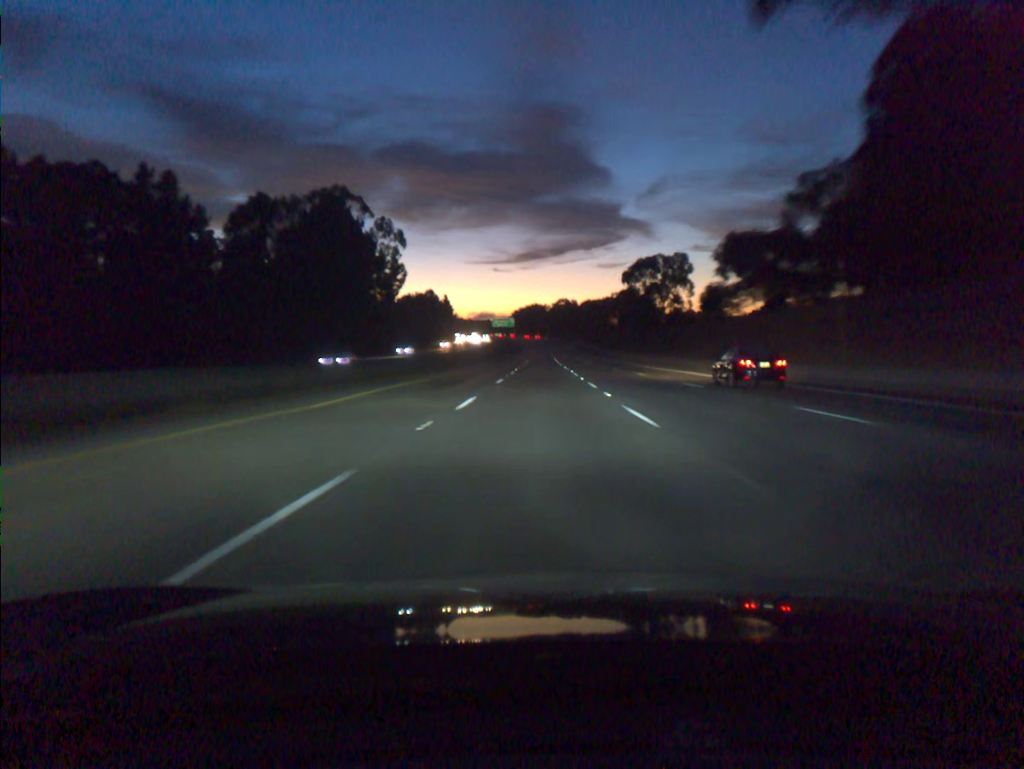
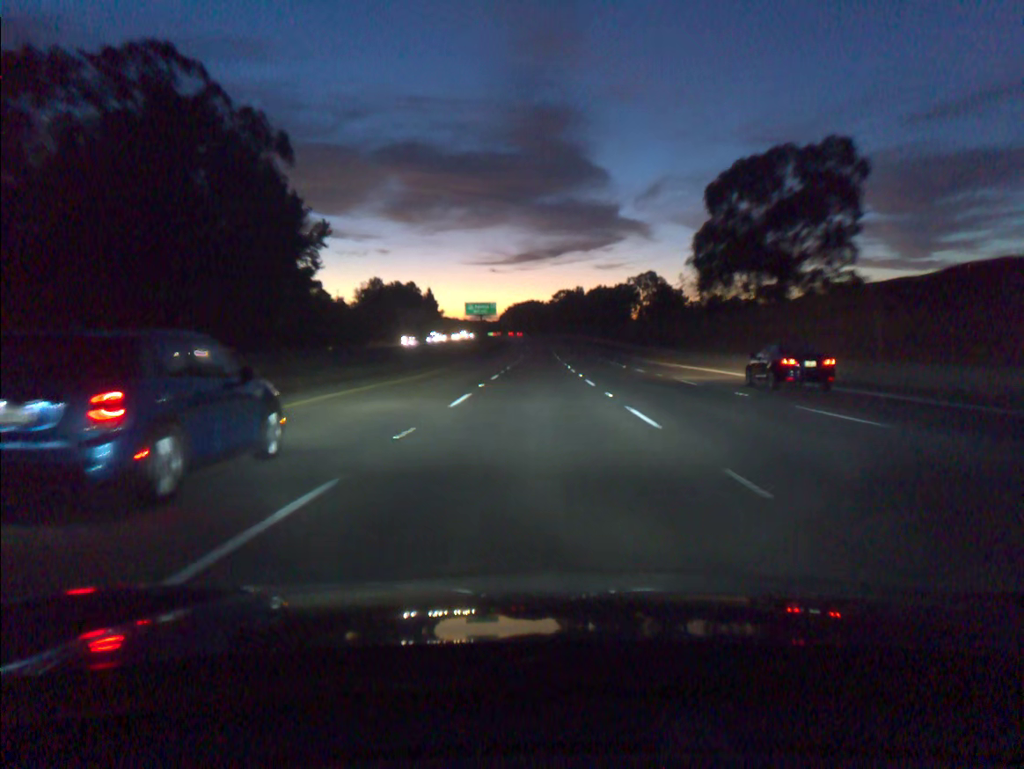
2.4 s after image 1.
(+0.1, +73.5) m; 0°
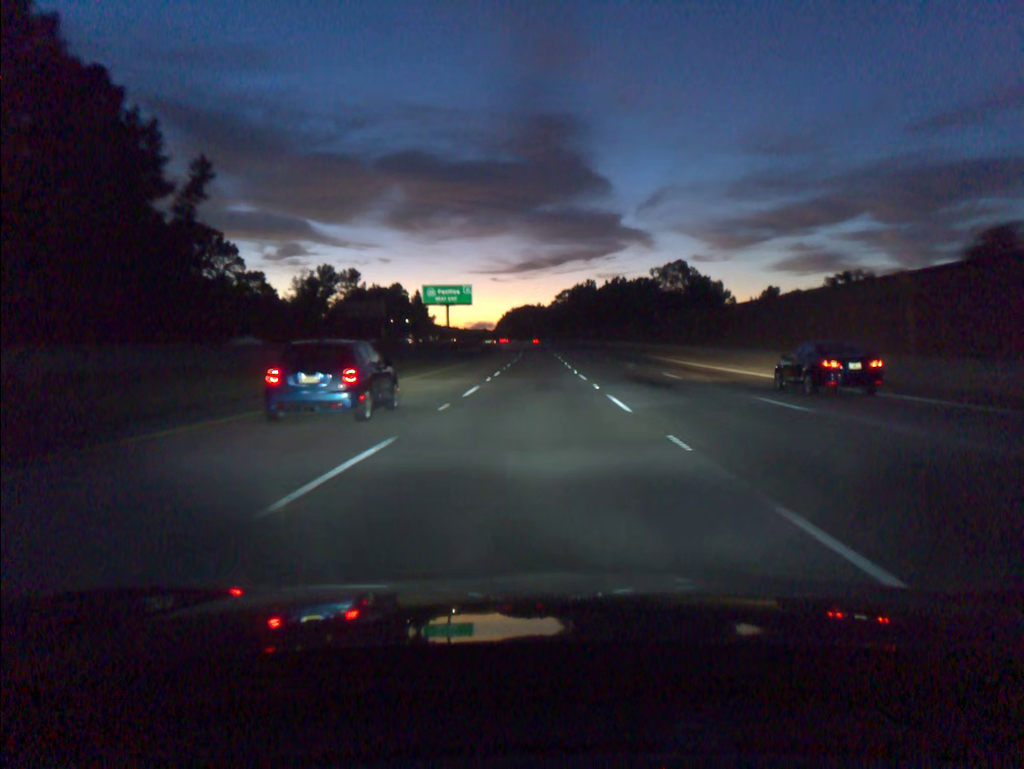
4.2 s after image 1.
(0.0, +55.0) m; 0°
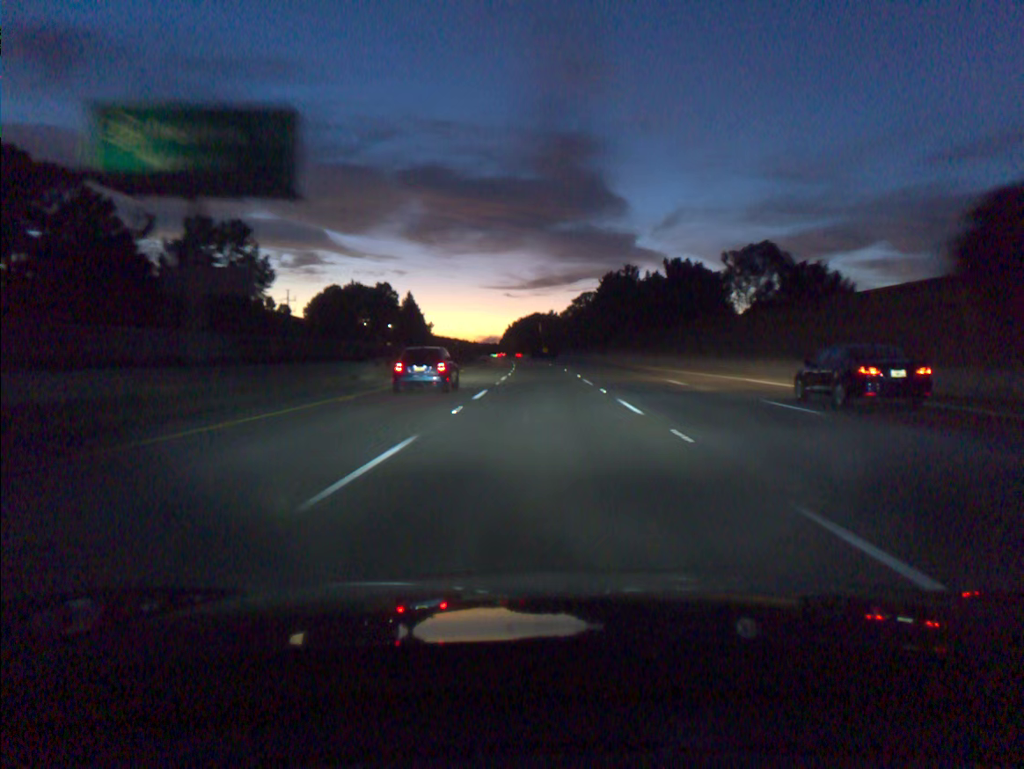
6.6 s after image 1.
(-0.4, +72.9) m; -1°
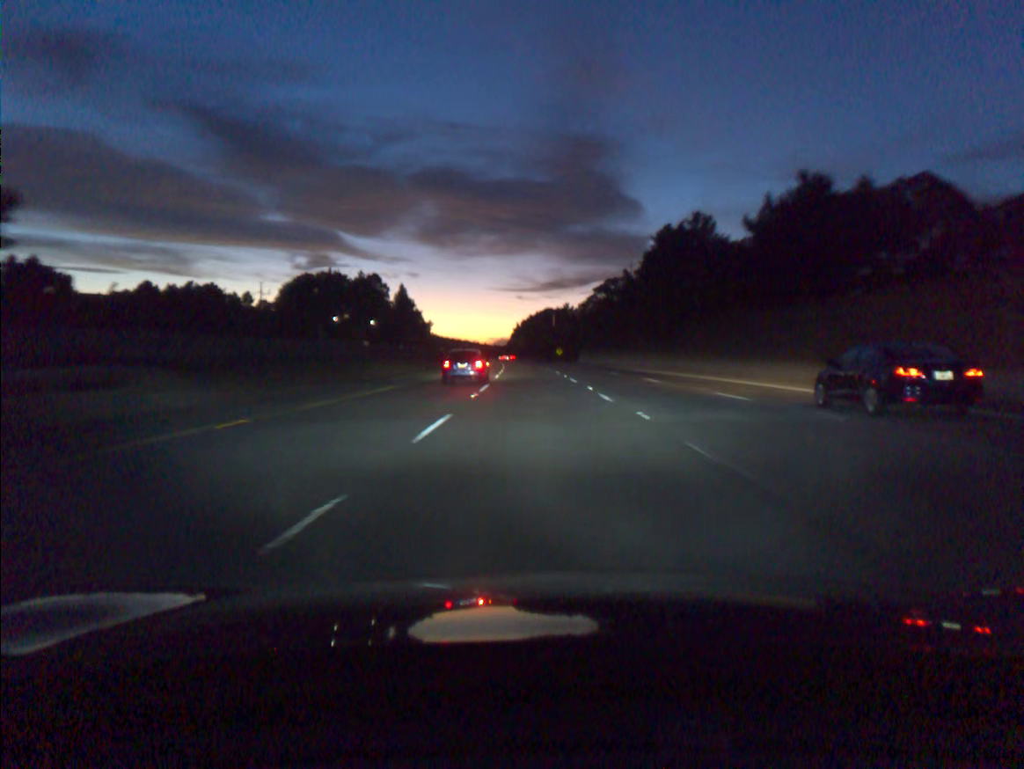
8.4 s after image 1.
(-0.3, +54.5) m; -1°
